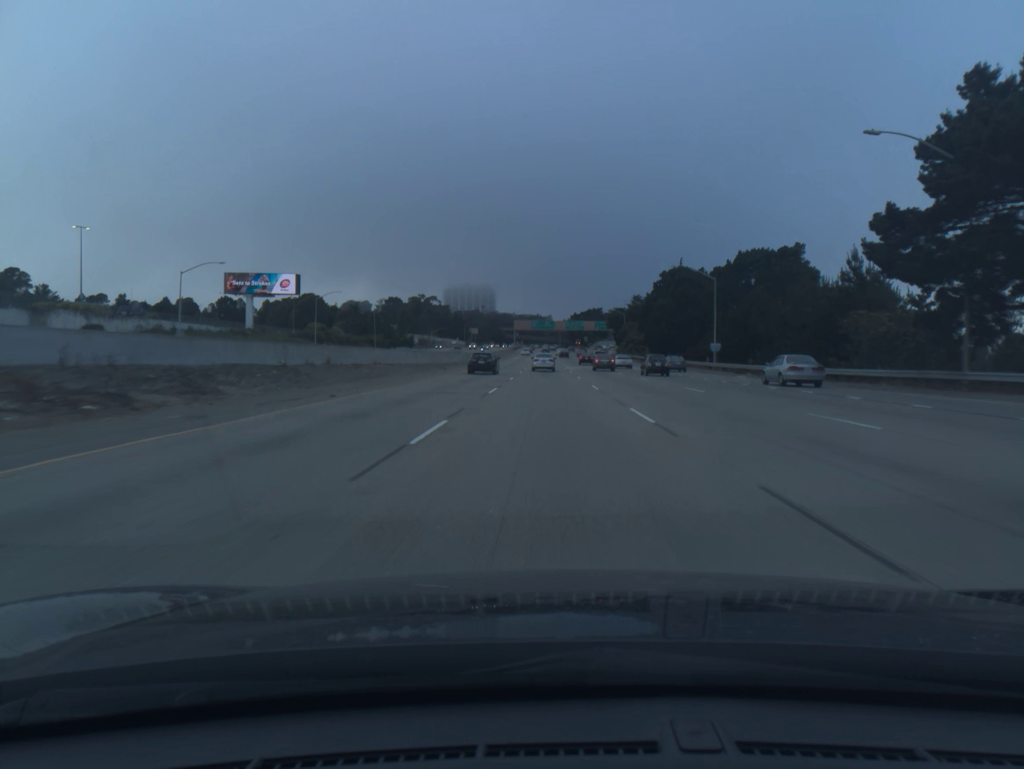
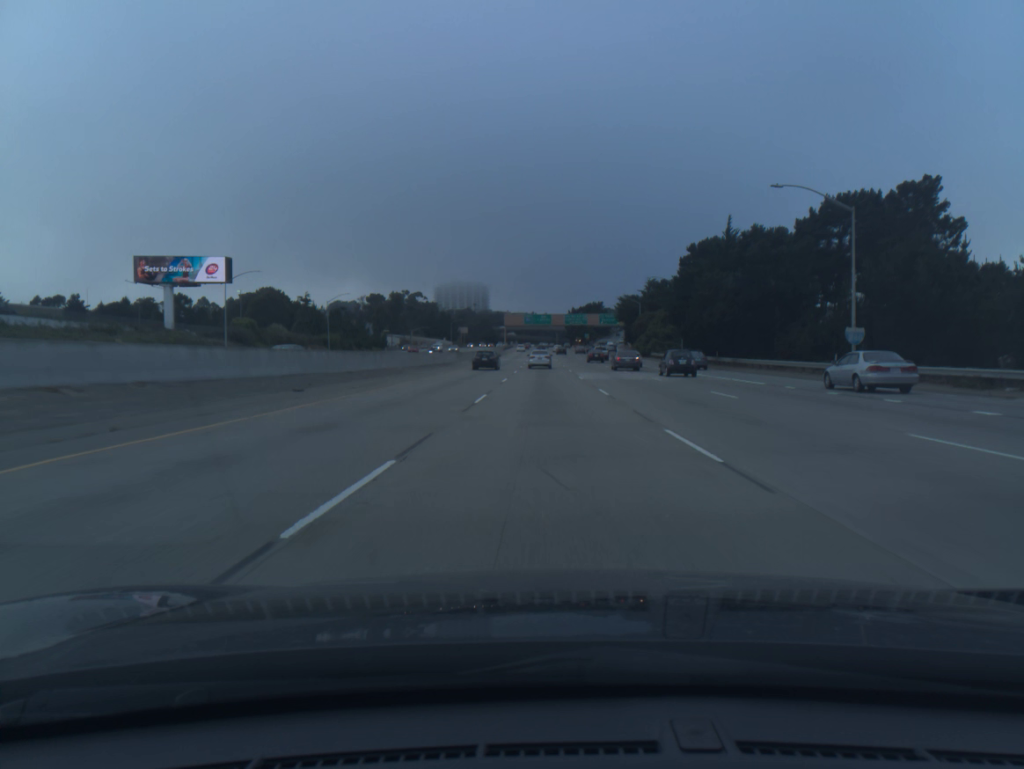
(0.0, +34.4) m; 0°
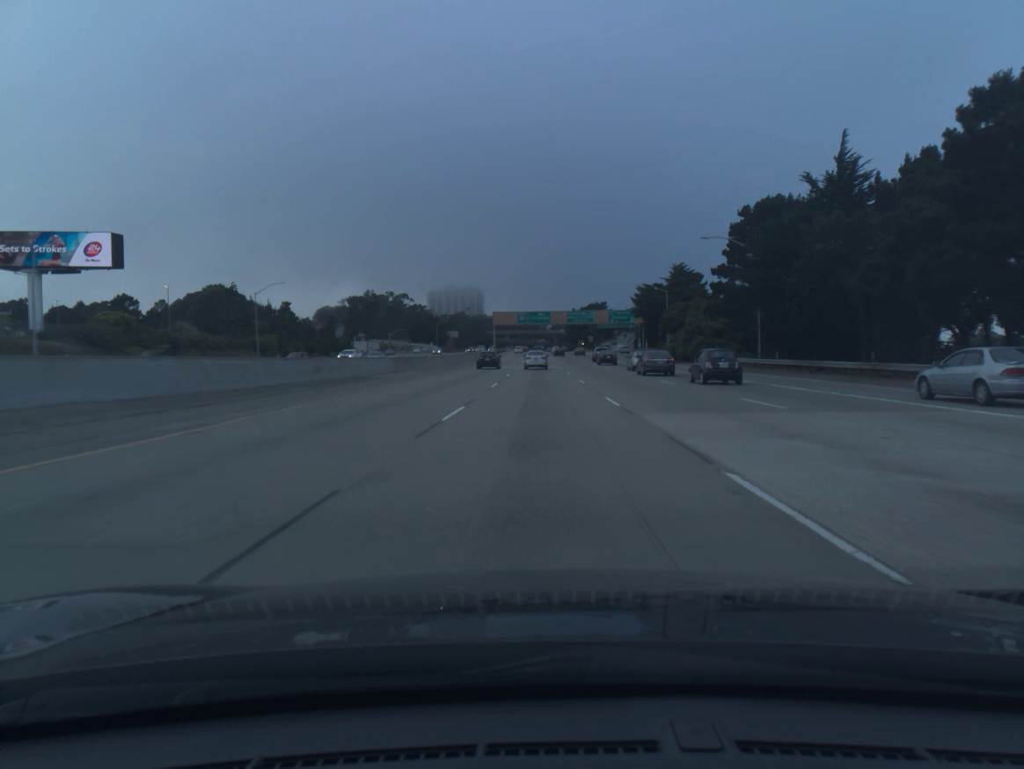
(+0.1, +34.2) m; 0°
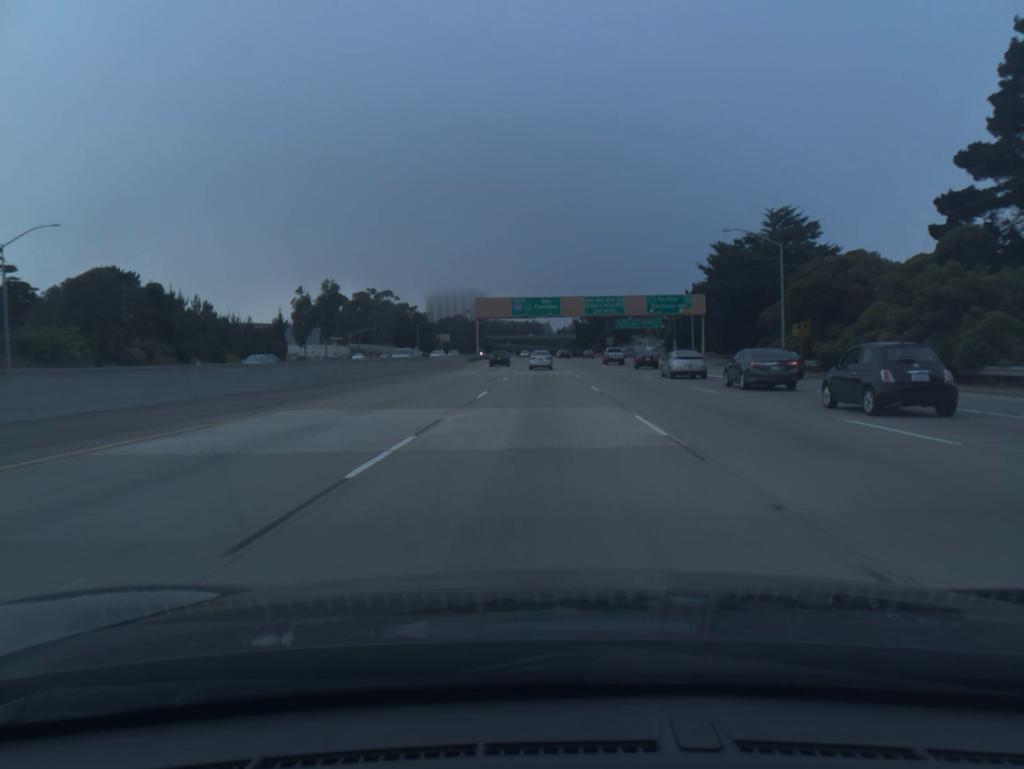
(-0.1, +51.0) m; 0°
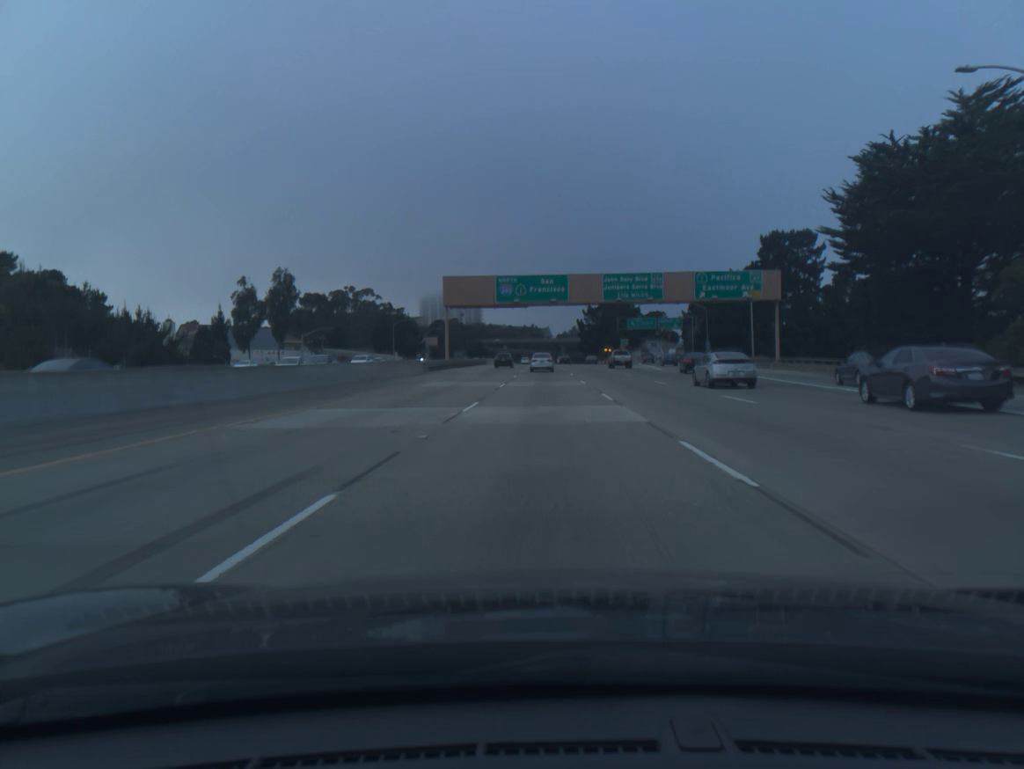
(0.0, +33.7) m; 0°
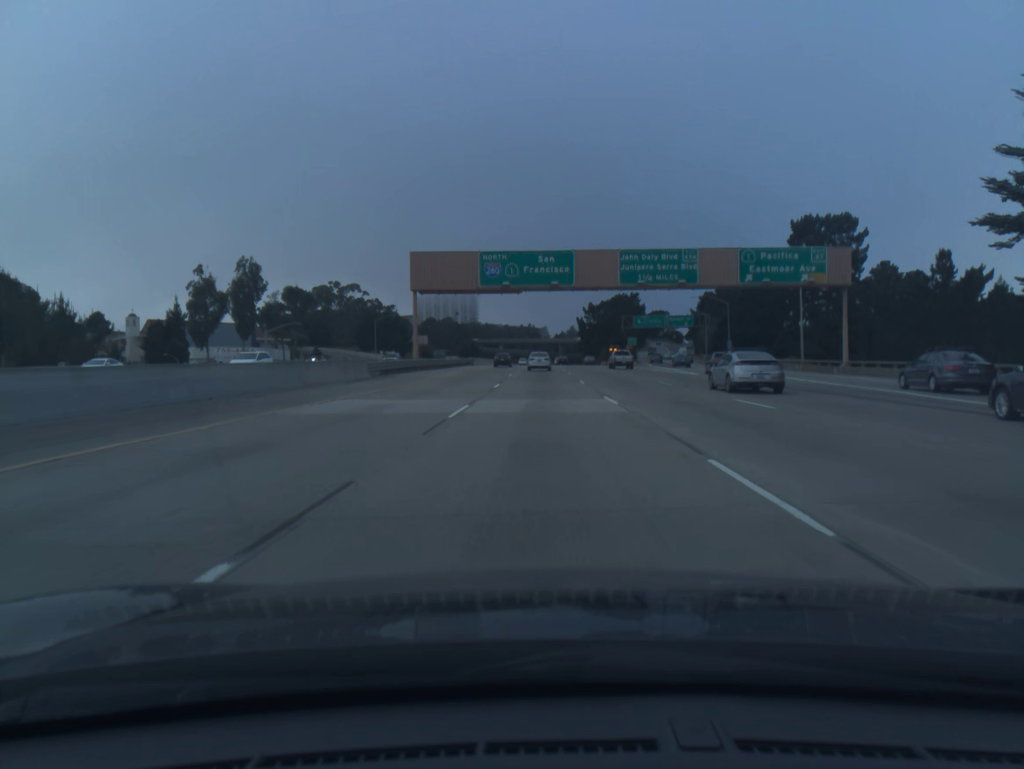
(0.0, +16.7) m; 0°
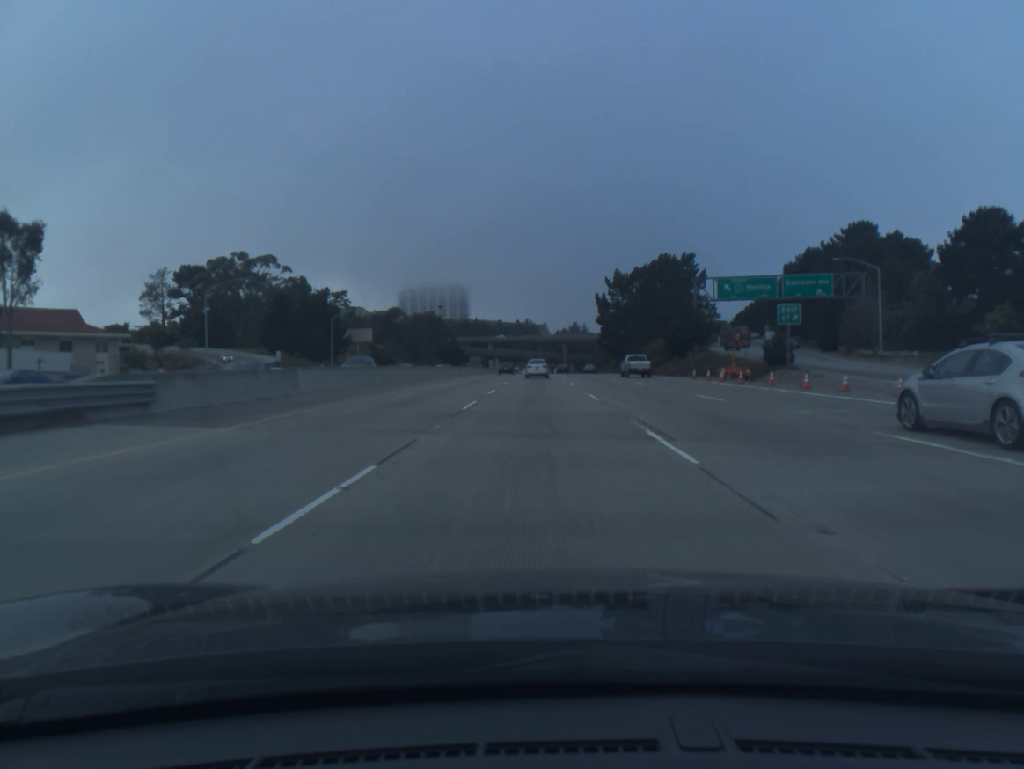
(+0.3, +83.5) m; 0°
